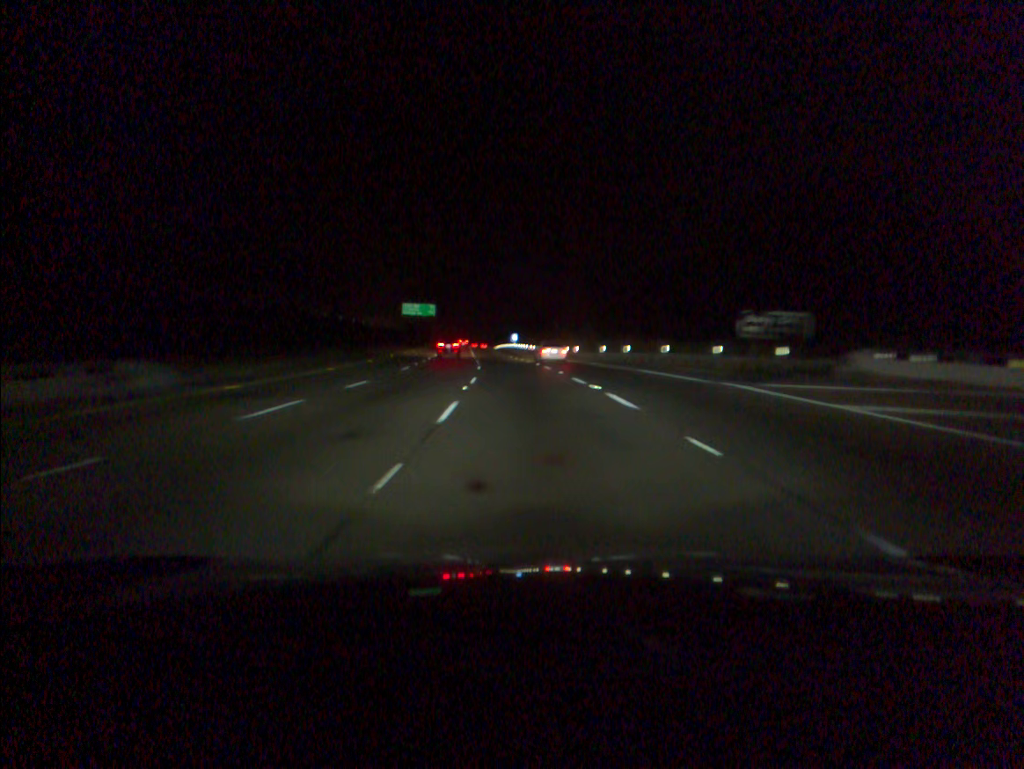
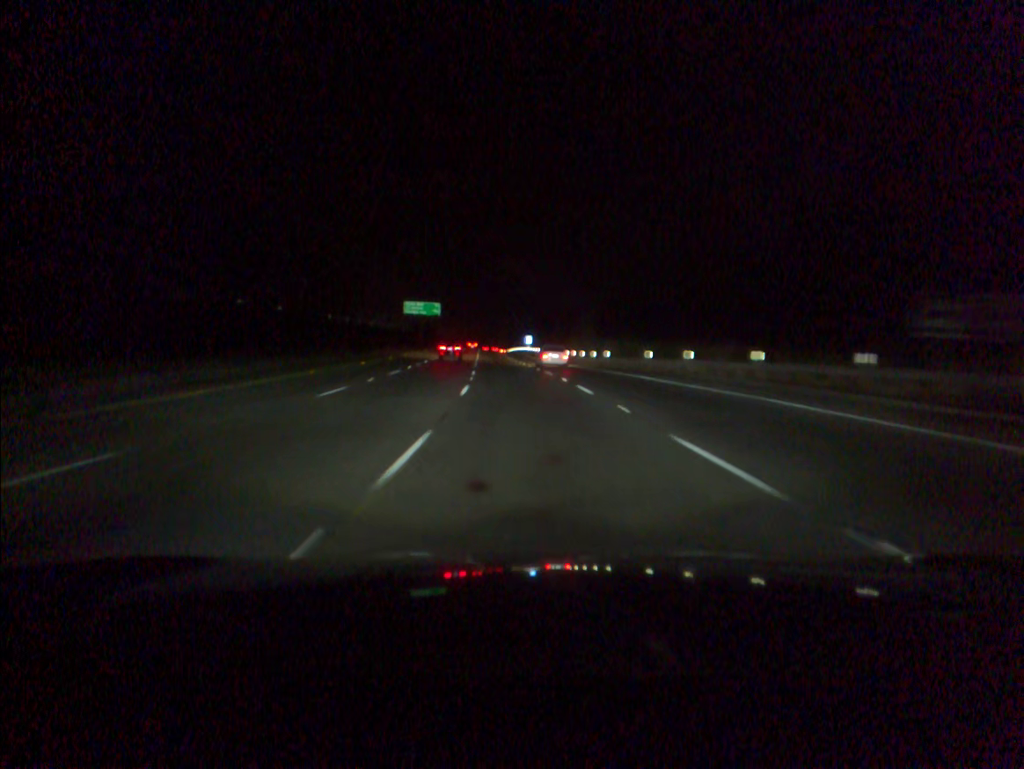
(-0.2, +17.7) m; -1°
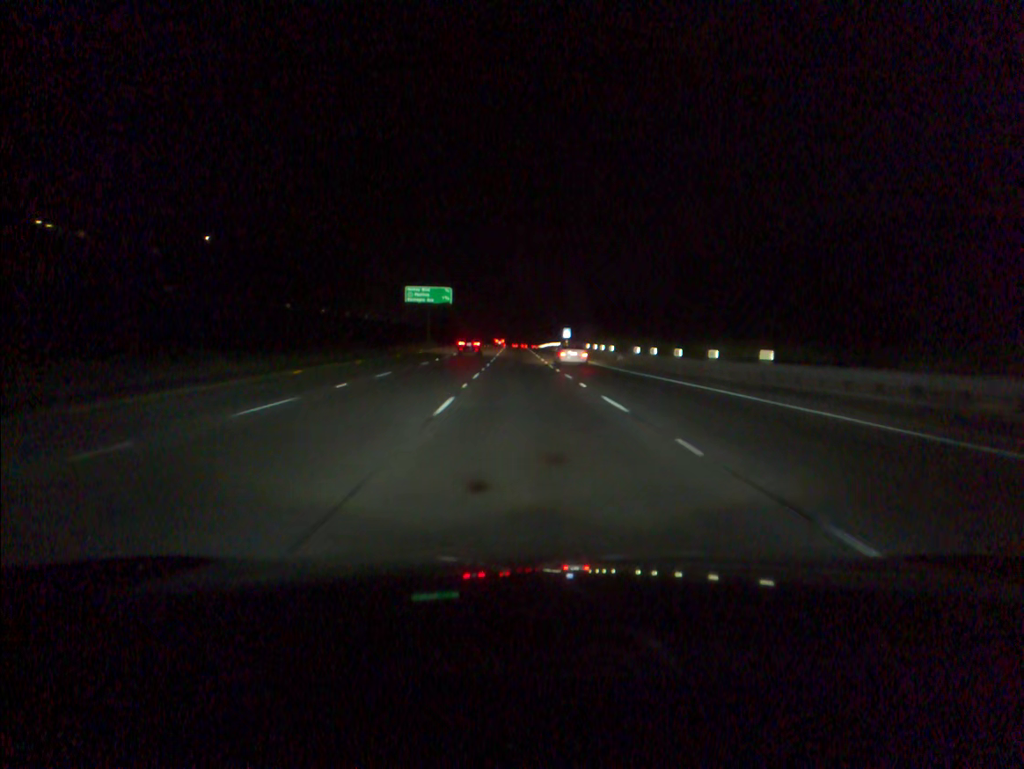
(-0.8, +35.3) m; -2°
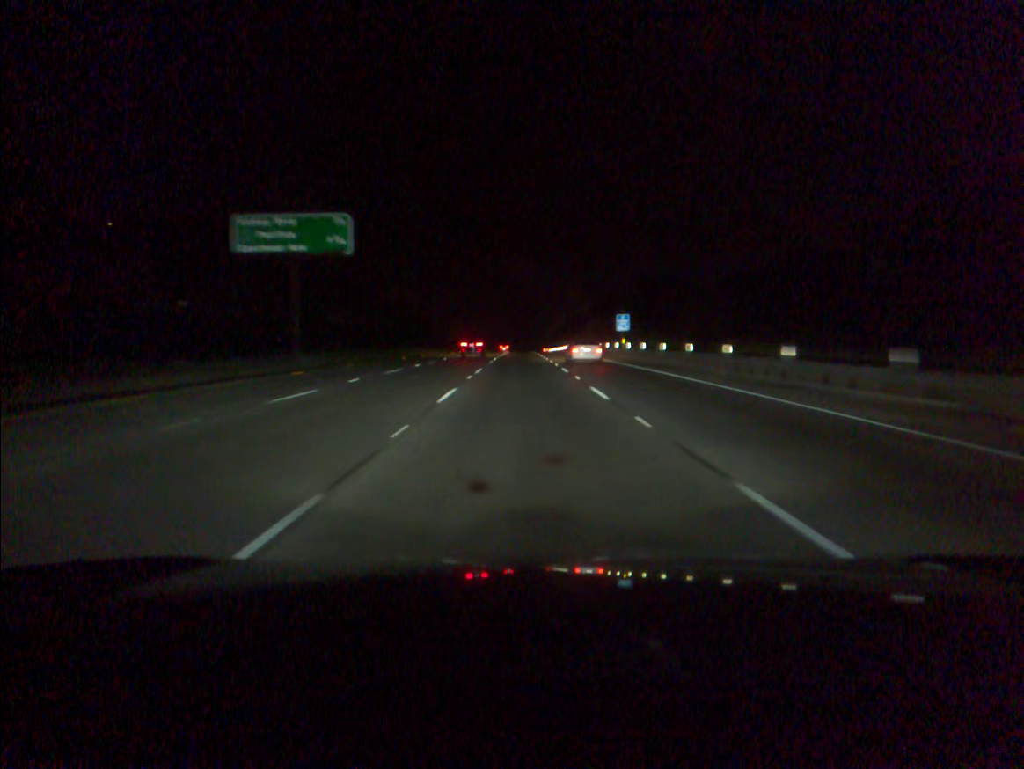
(-0.8, +70.7) m; 0°
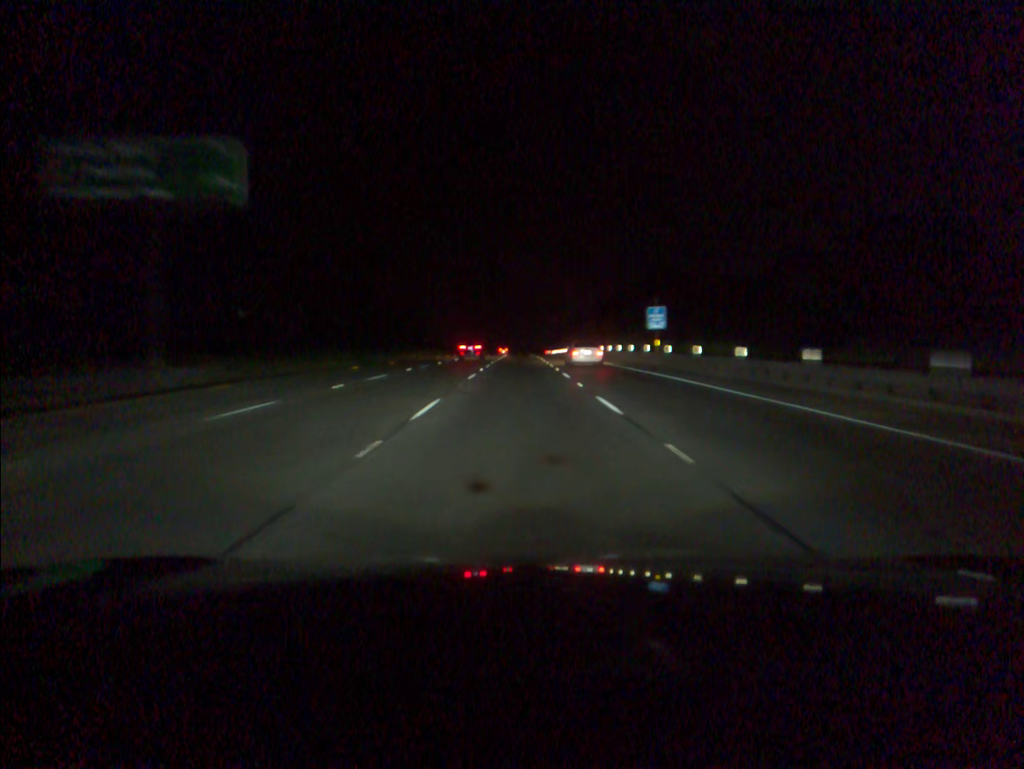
(0.0, +17.7) m; 0°
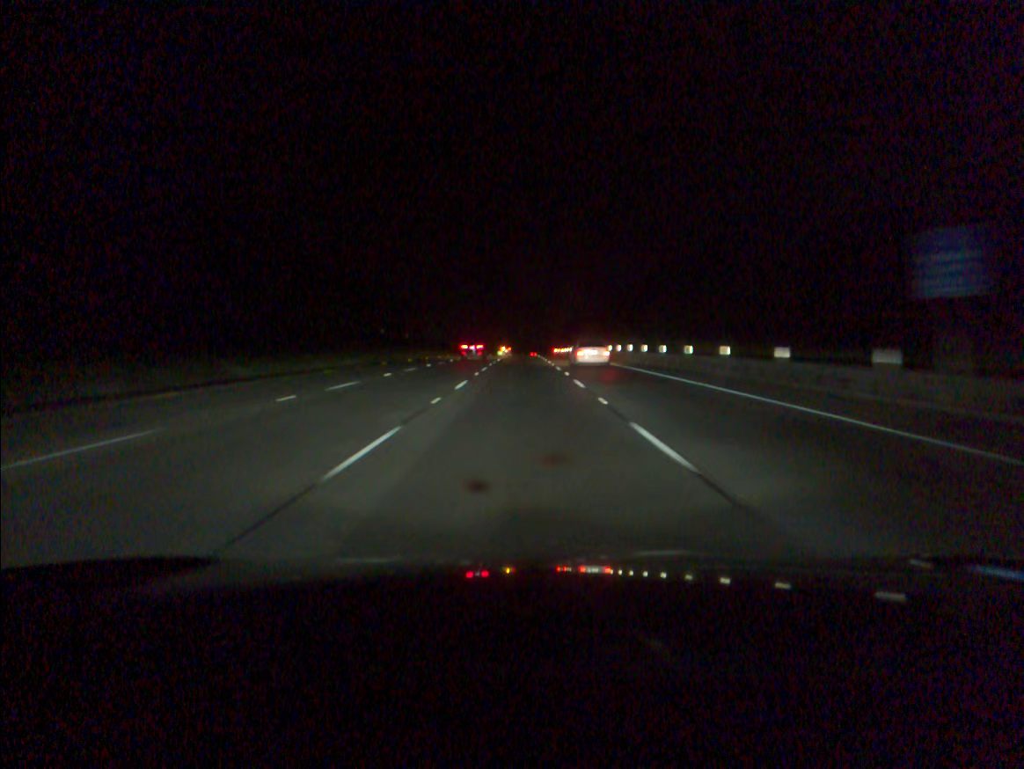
(-0.1, +35.3) m; 0°
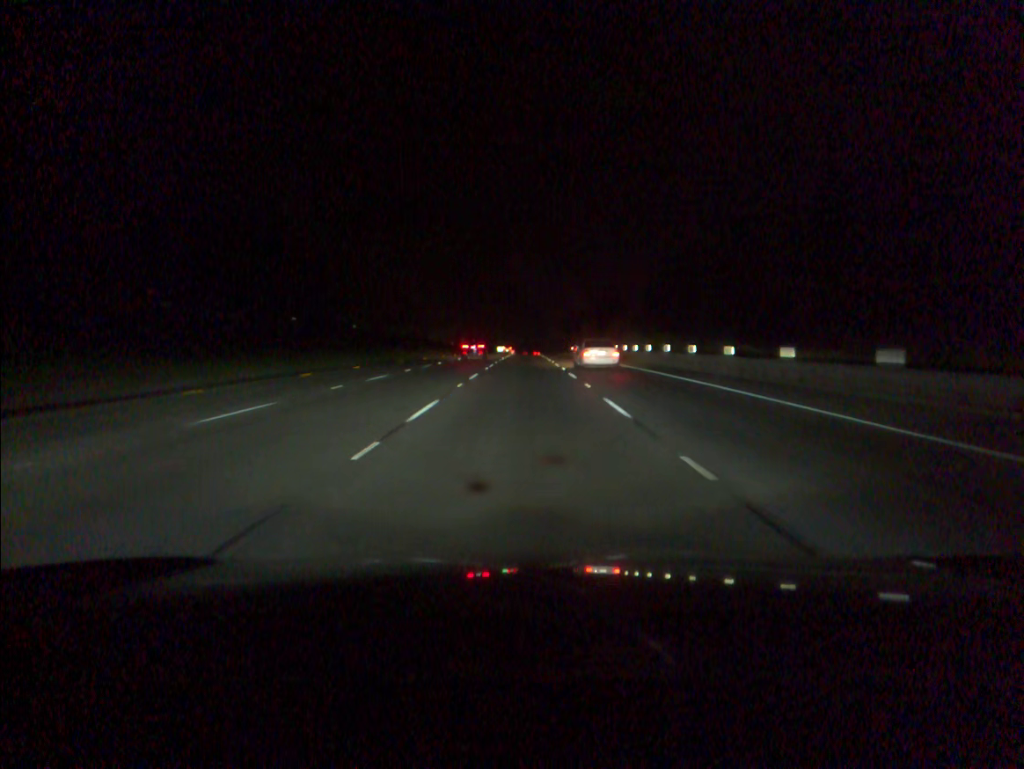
(-0.1, +53.0) m; 0°
